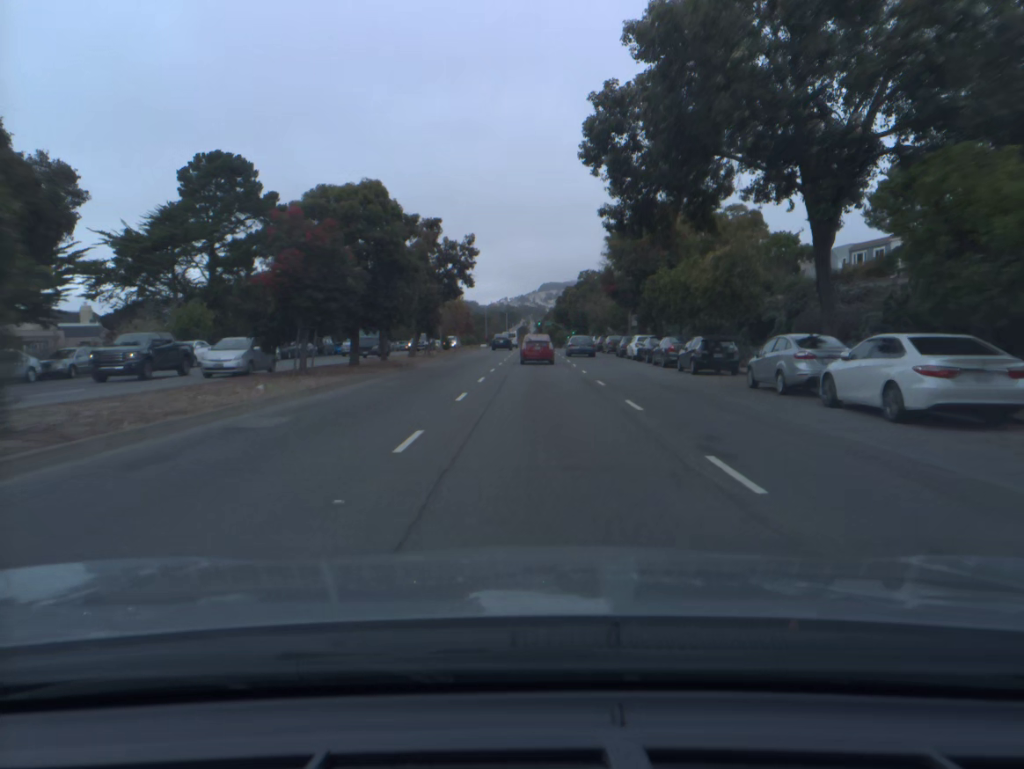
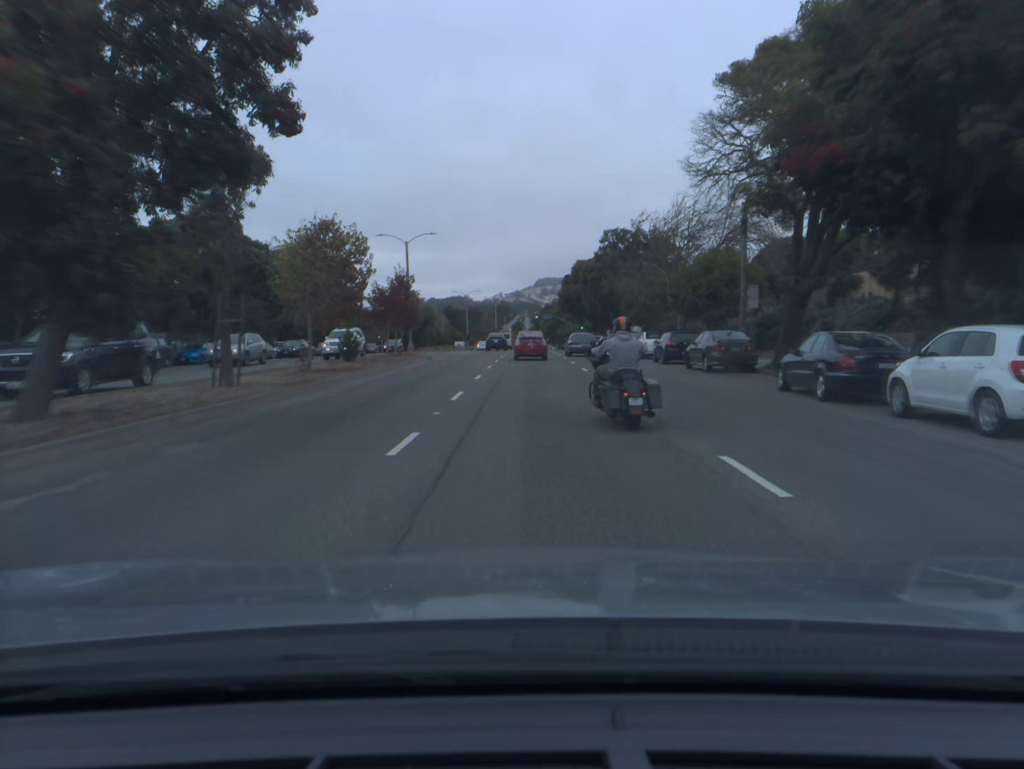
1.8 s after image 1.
(+0.1, +36.8) m; 0°
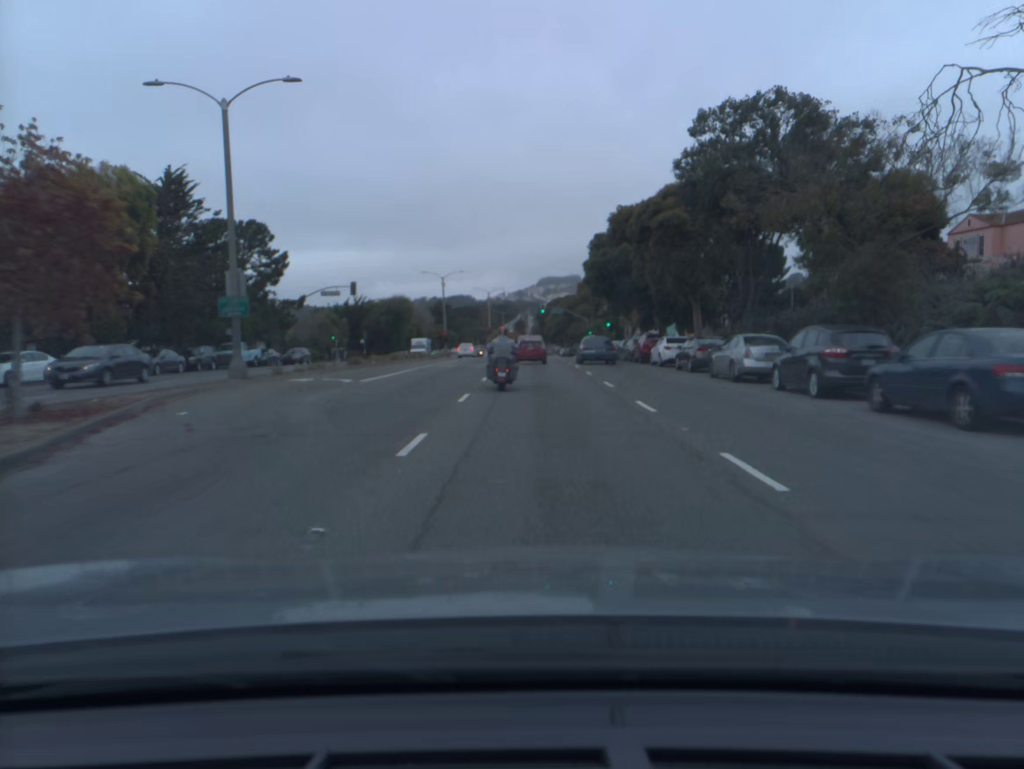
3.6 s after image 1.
(-0.1, +36.8) m; 0°
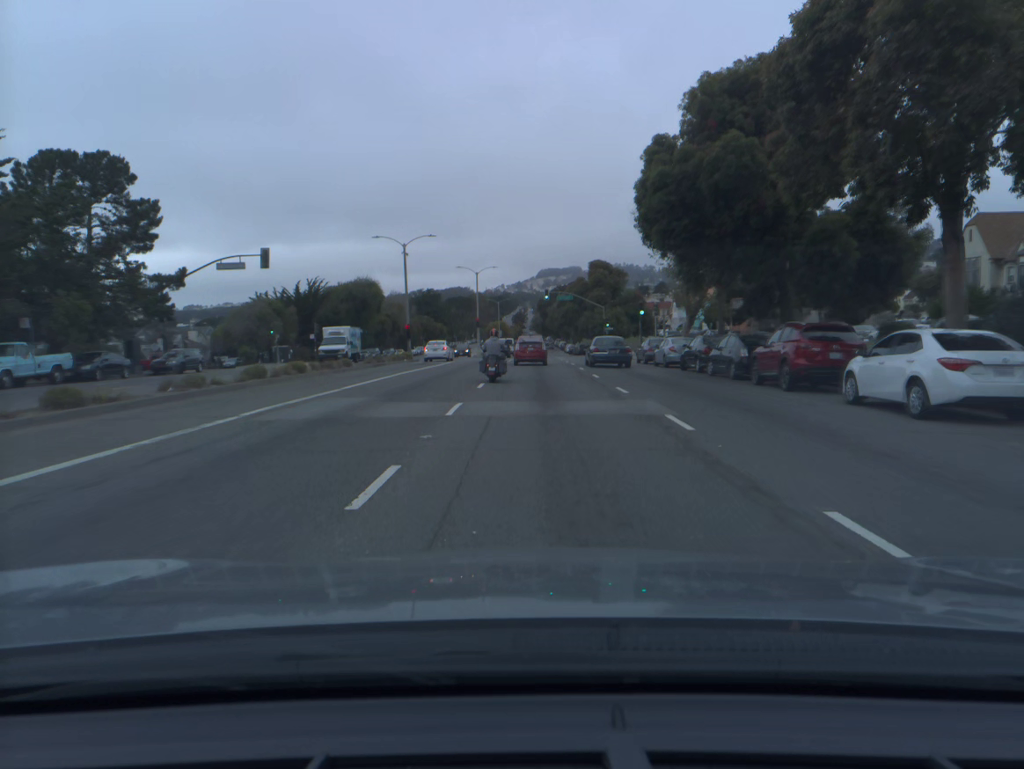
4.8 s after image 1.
(0.0, +24.5) m; 0°
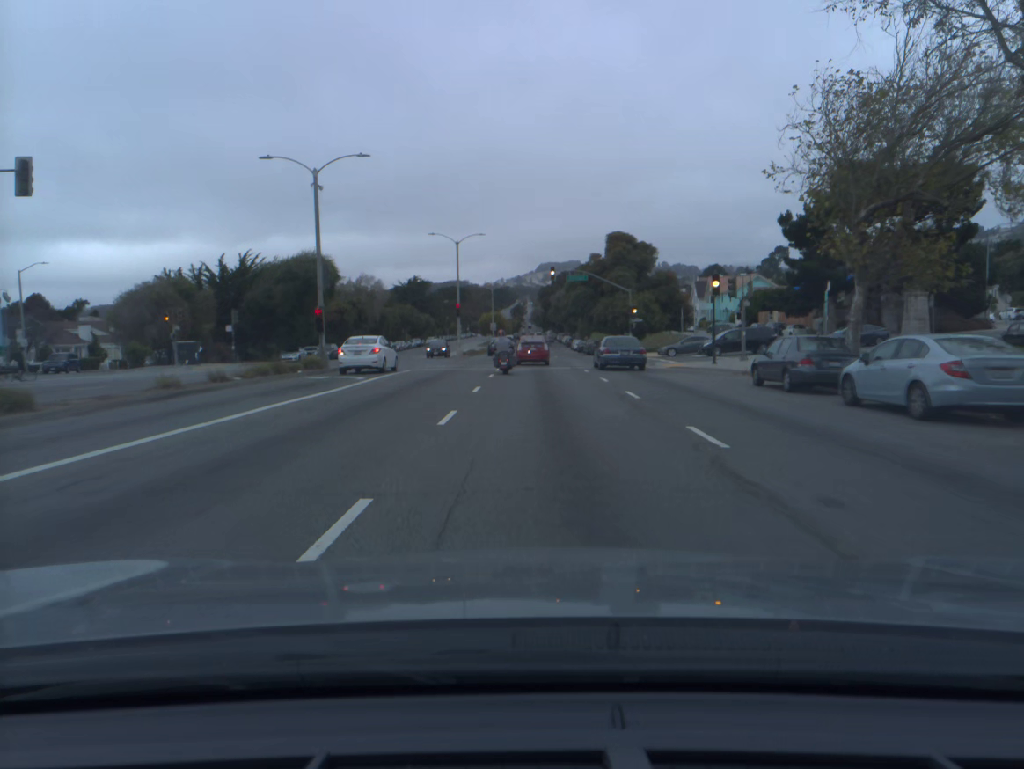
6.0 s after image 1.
(0.0, +24.2) m; 0°
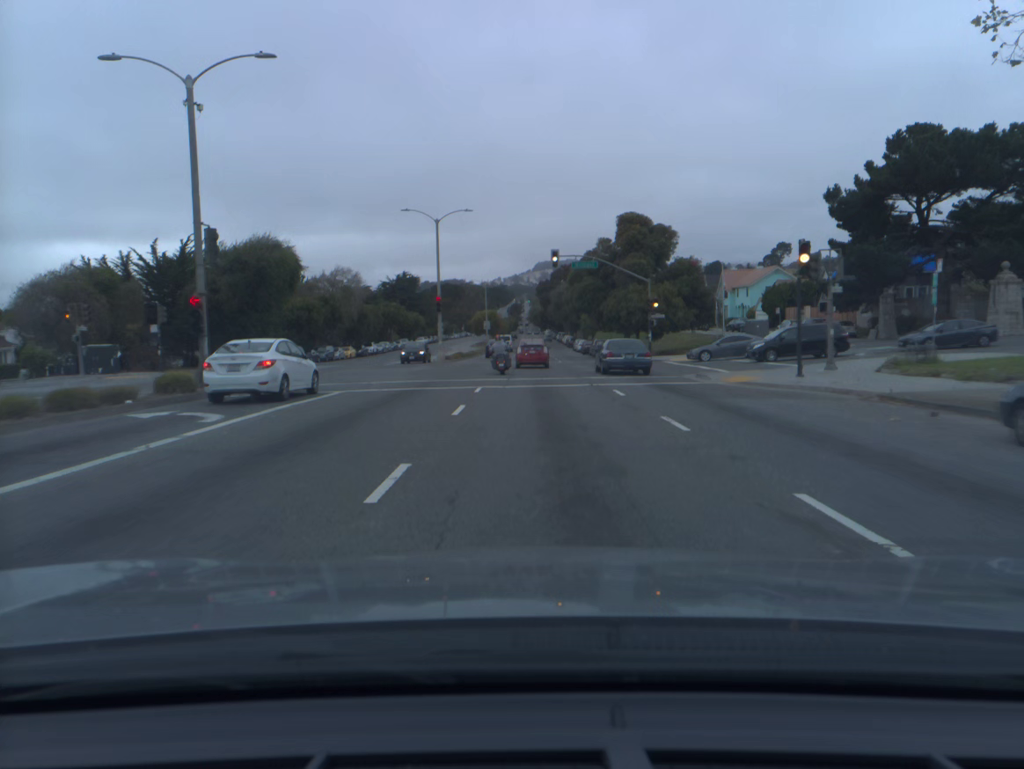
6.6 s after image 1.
(0.0, +12.0) m; 0°
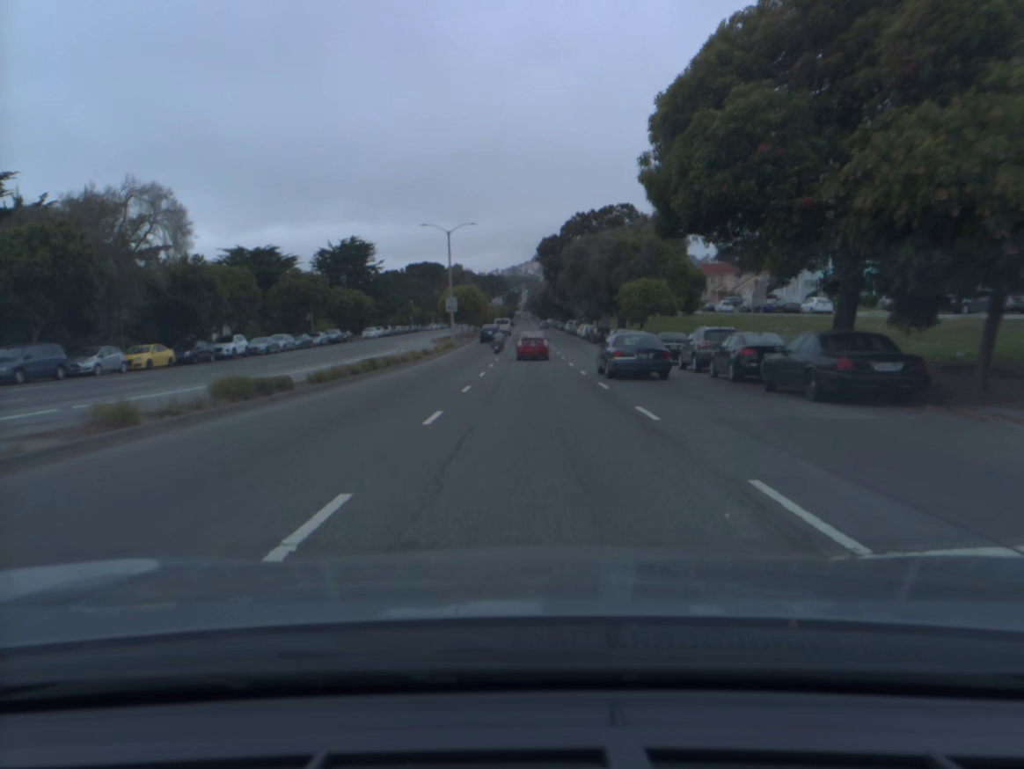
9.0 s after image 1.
(+0.2, +48.9) m; 0°
